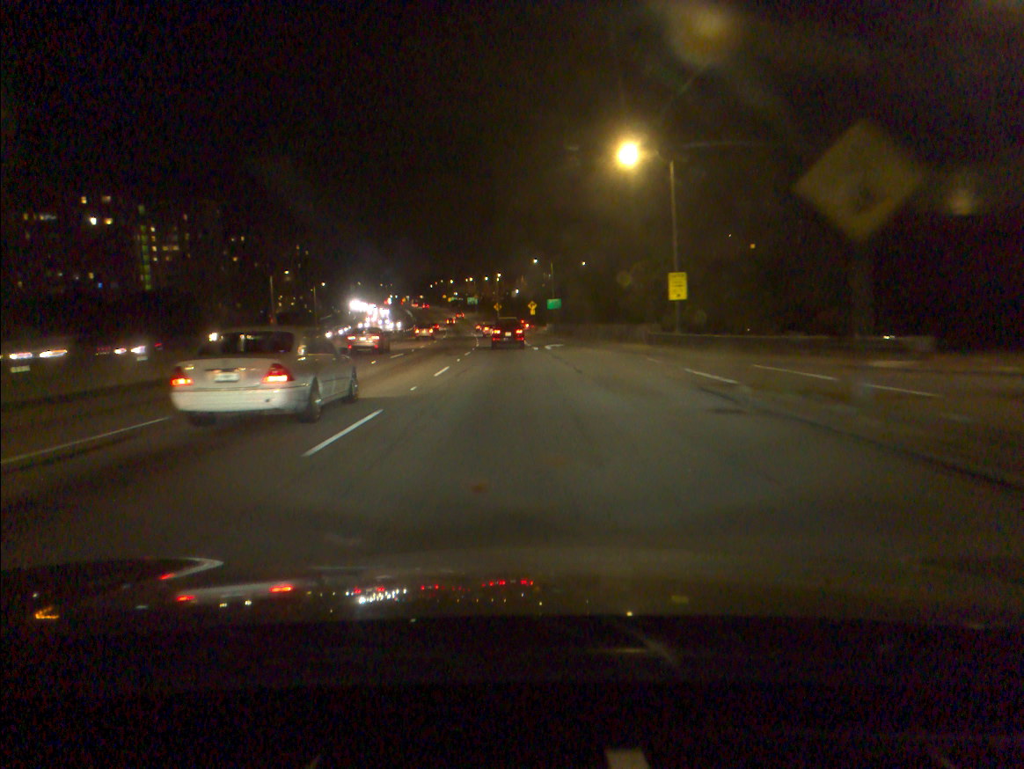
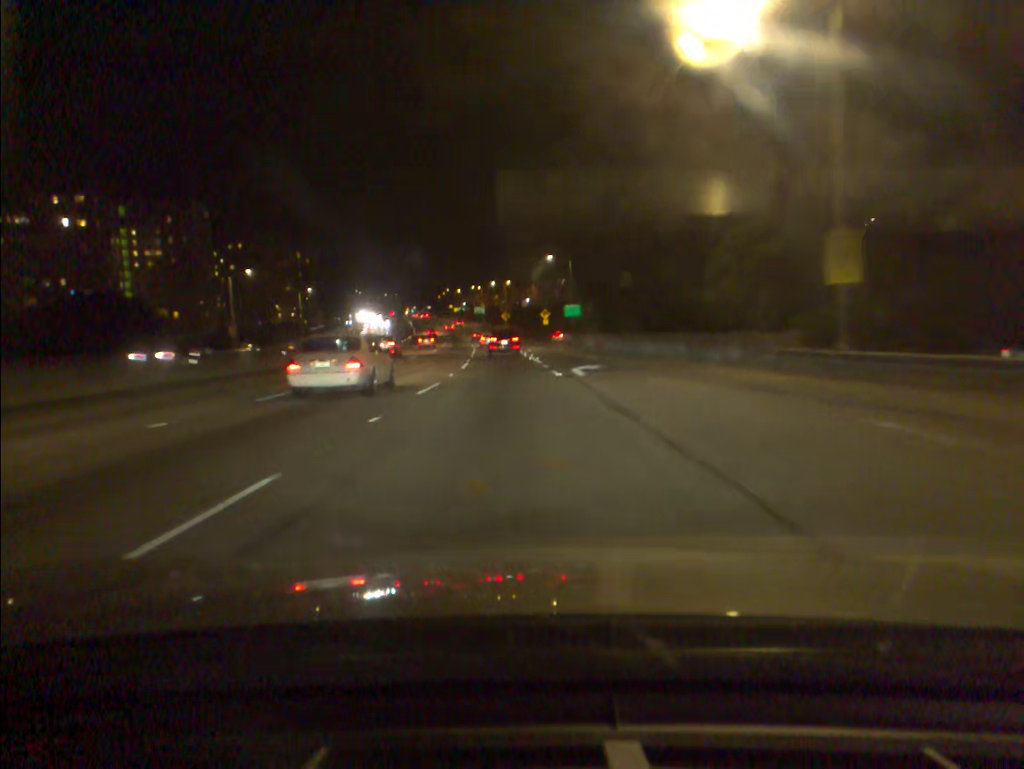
(-0.1, +20.1) m; -1°
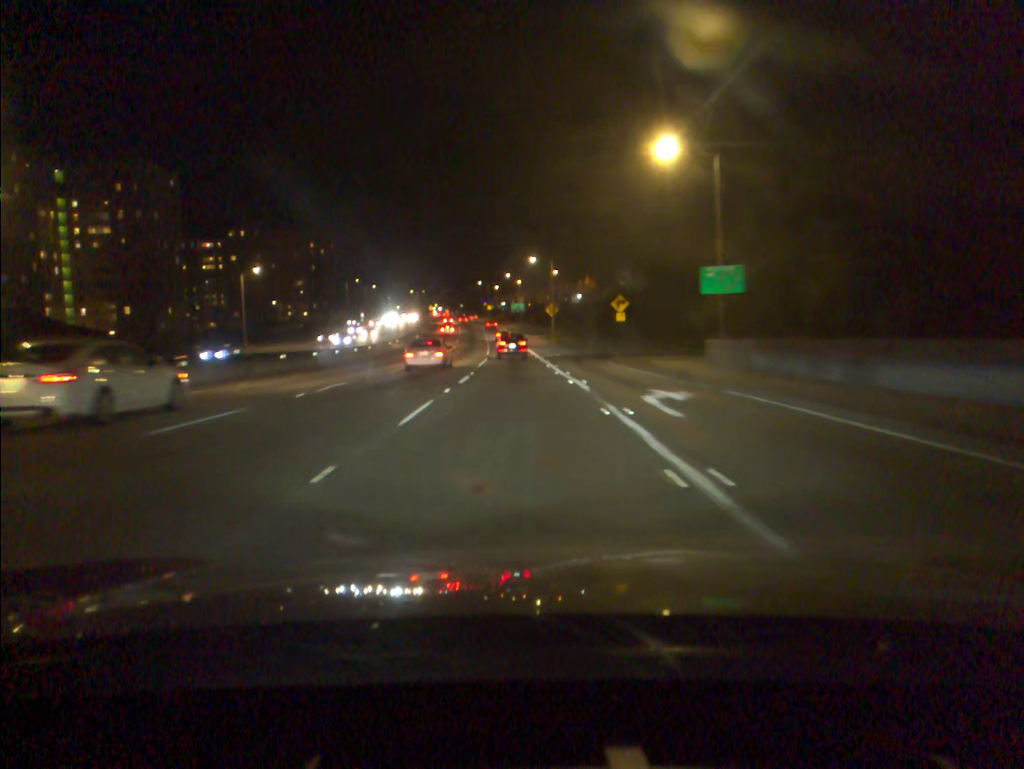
(-1.2, +51.2) m; -3°
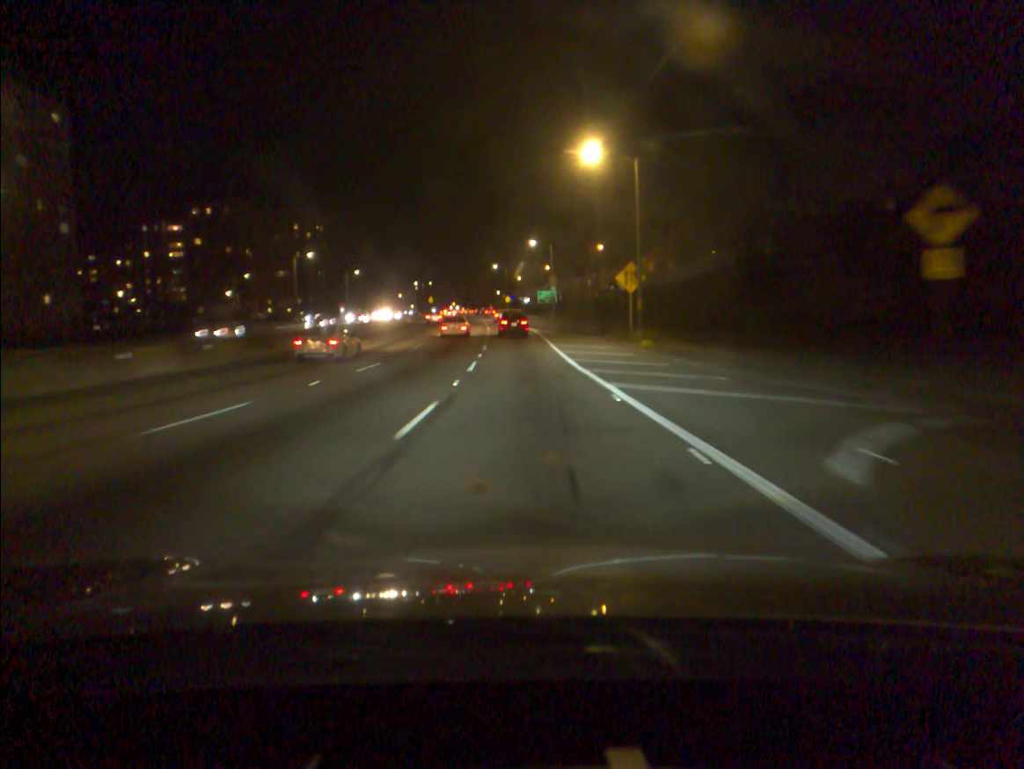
(-1.0, +52.8) m; -2°
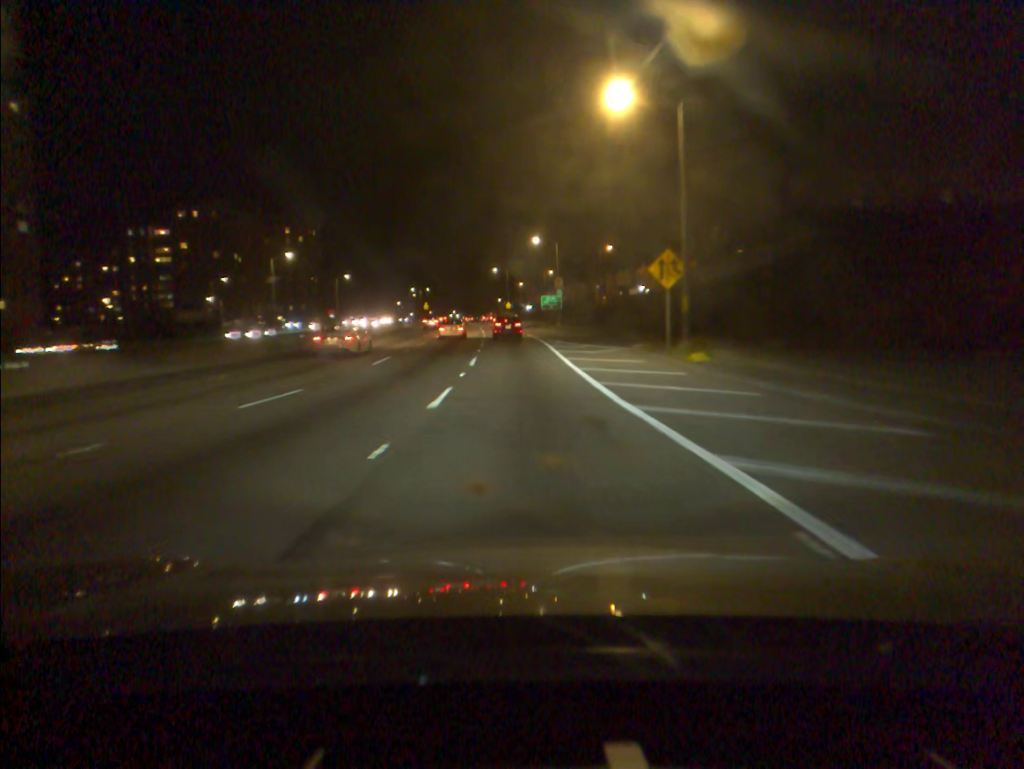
(0.0, +10.5) m; 0°
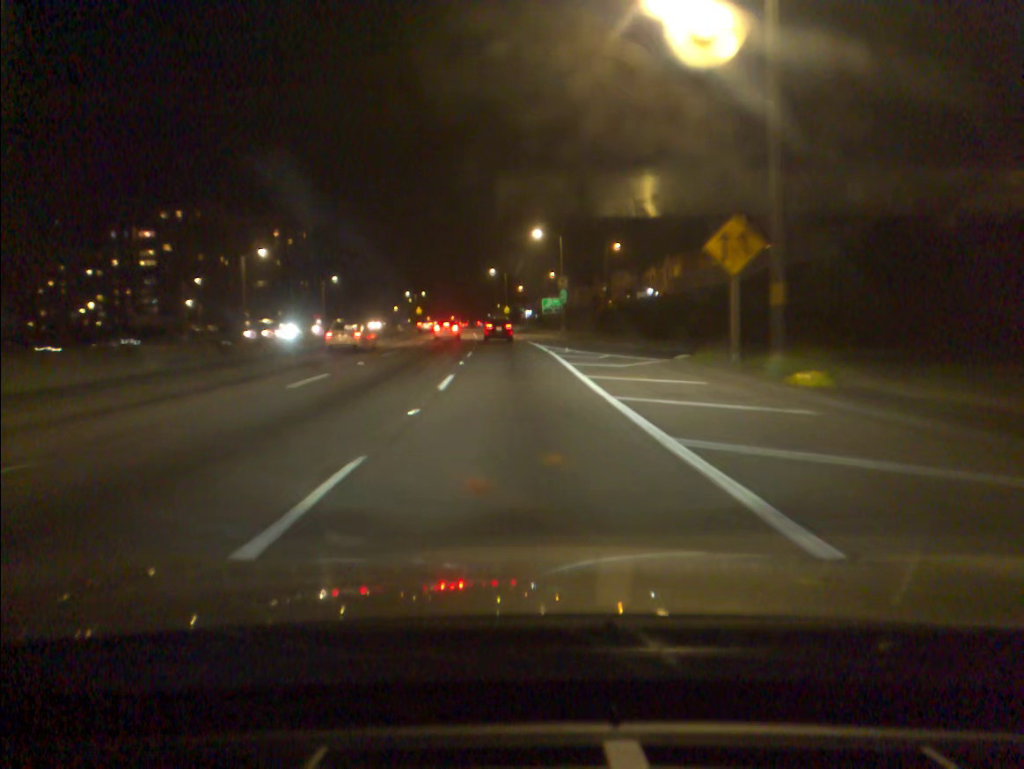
(0.0, +10.5) m; 0°
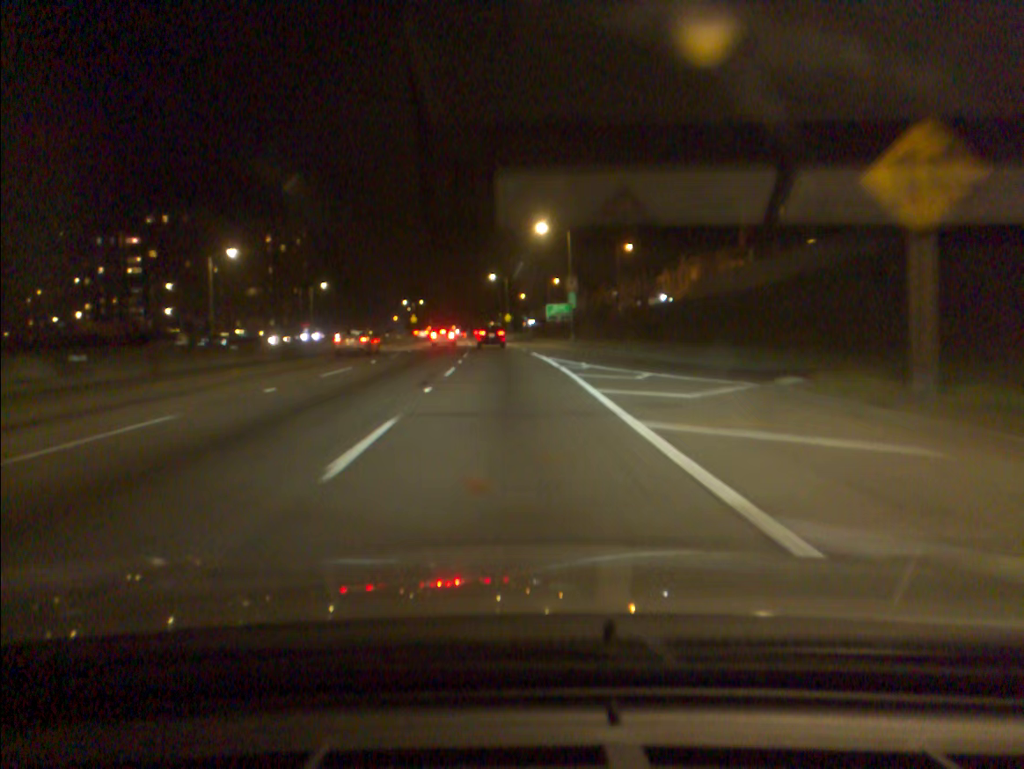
(0.0, +10.4) m; 0°
